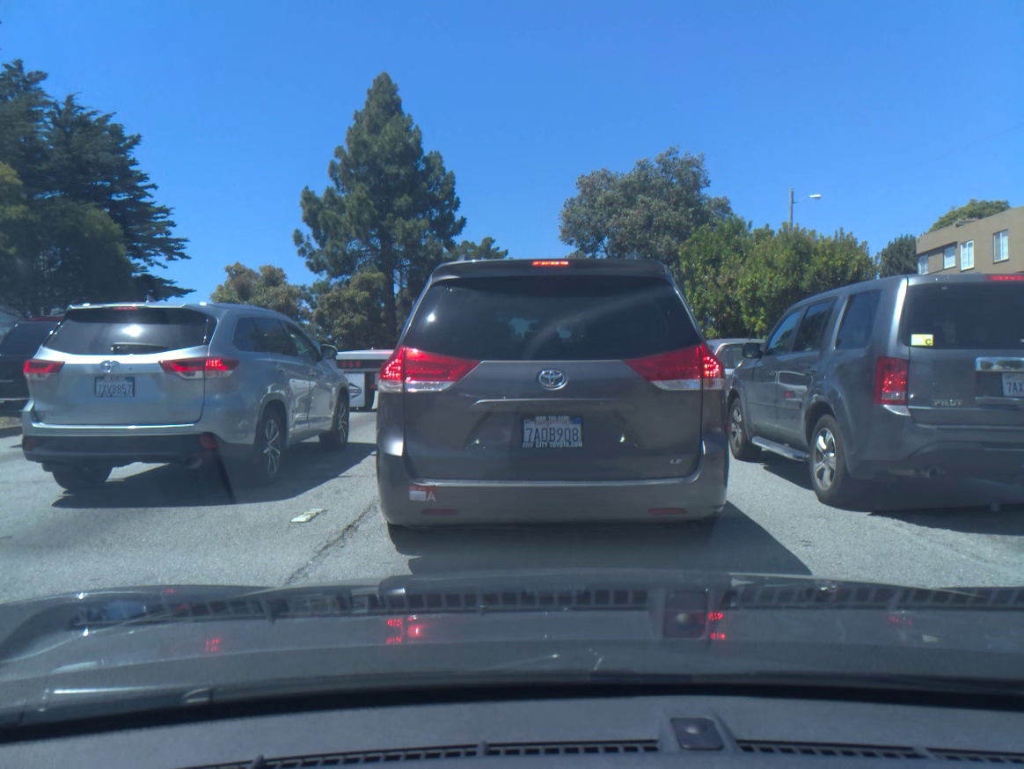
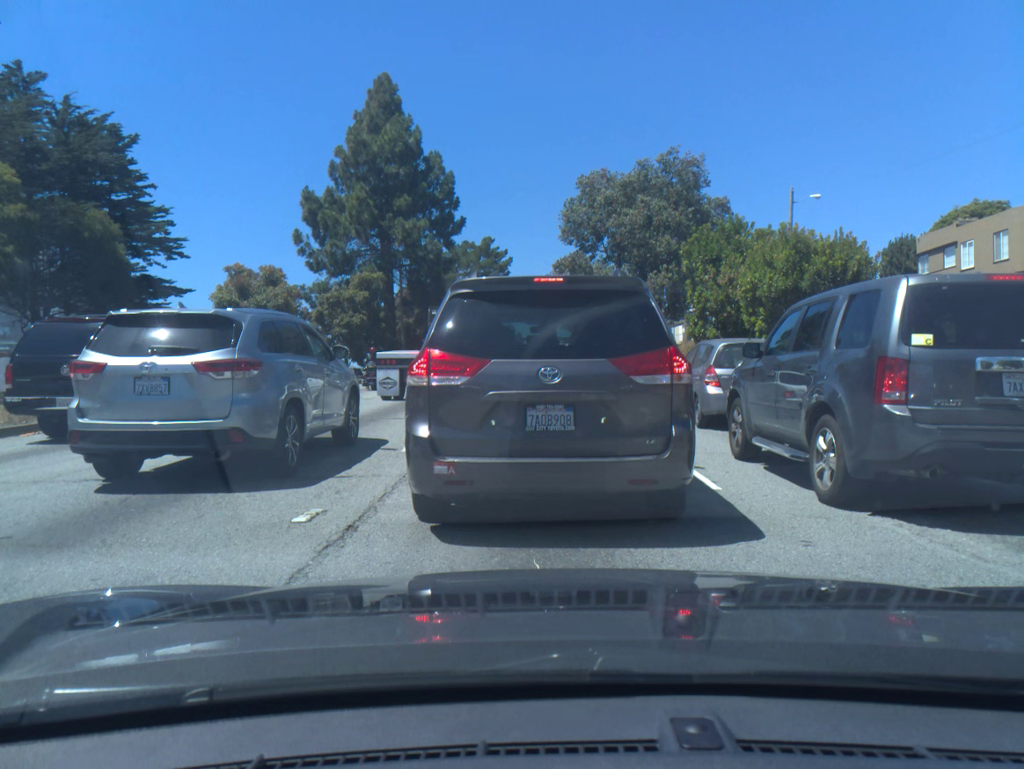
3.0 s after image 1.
(0.0, 0.0) m; 0°
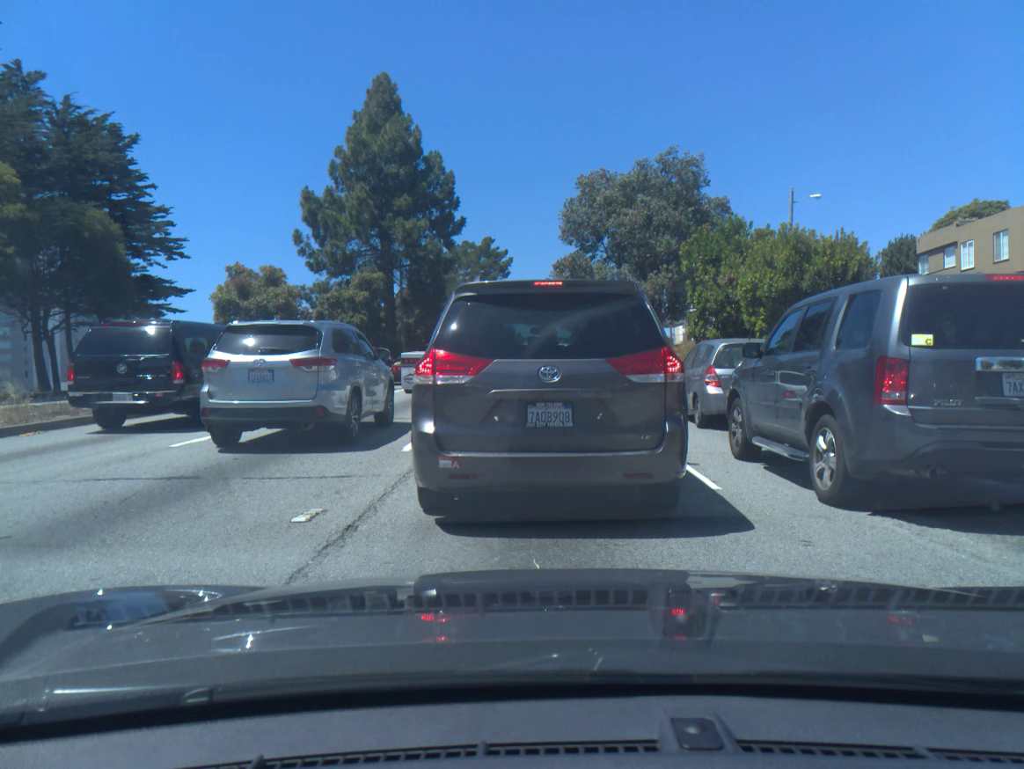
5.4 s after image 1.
(0.0, 0.0) m; 0°
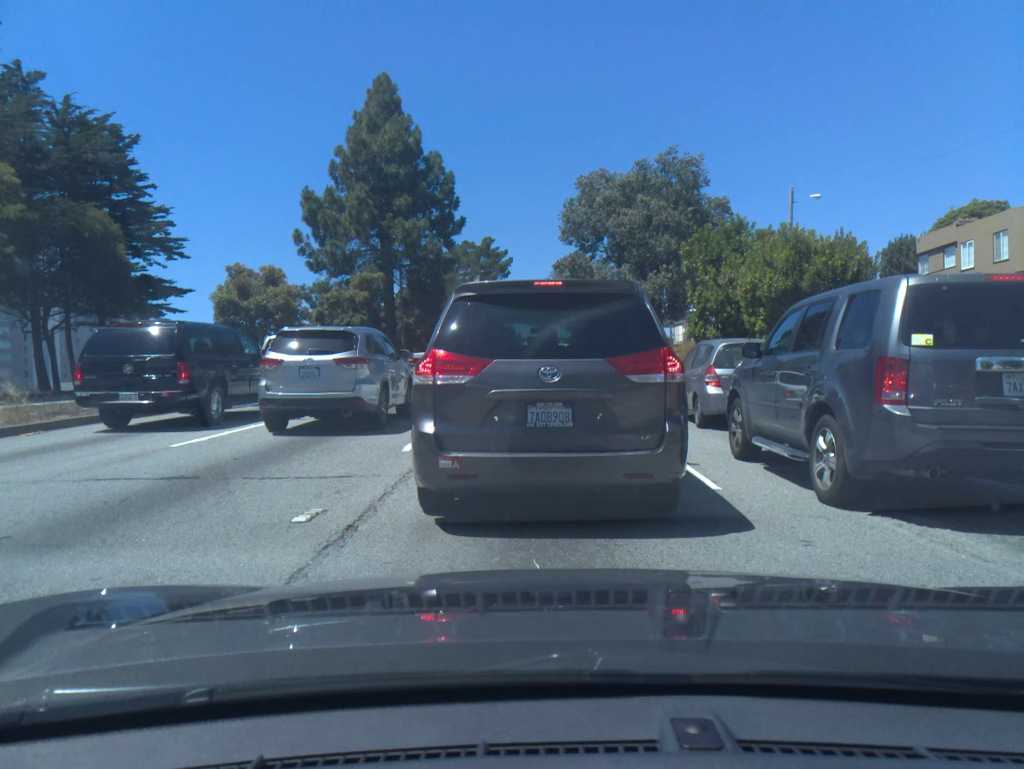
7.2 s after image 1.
(0.0, 0.0) m; 0°
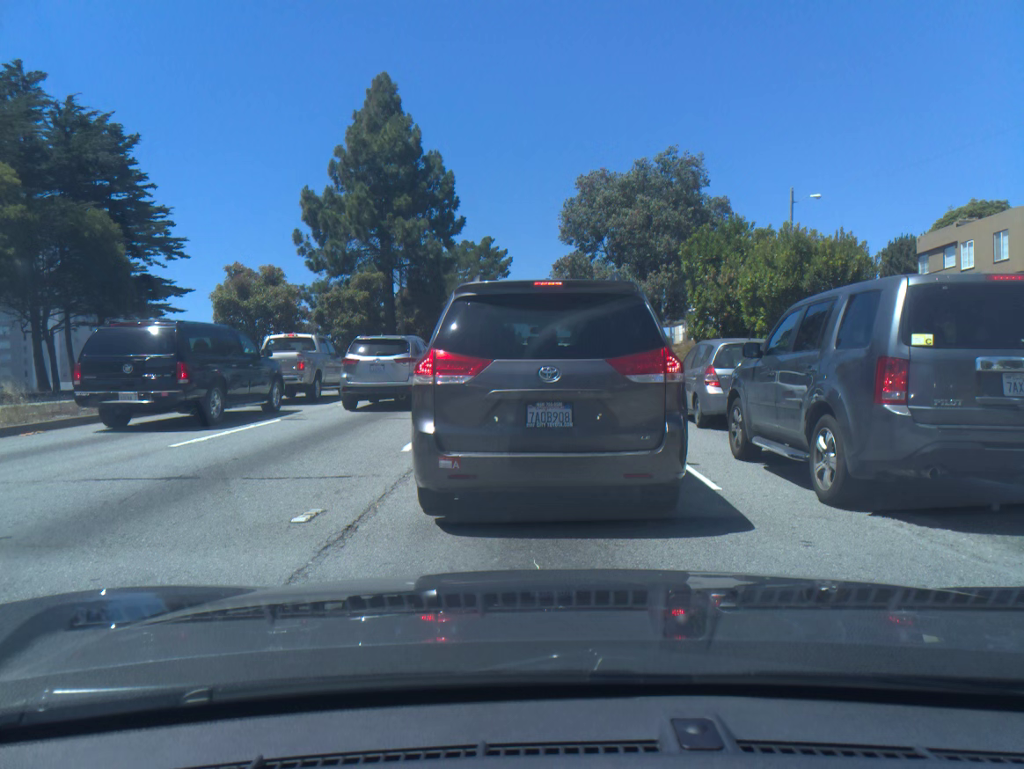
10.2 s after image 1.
(-0.1, 0.0) m; 0°
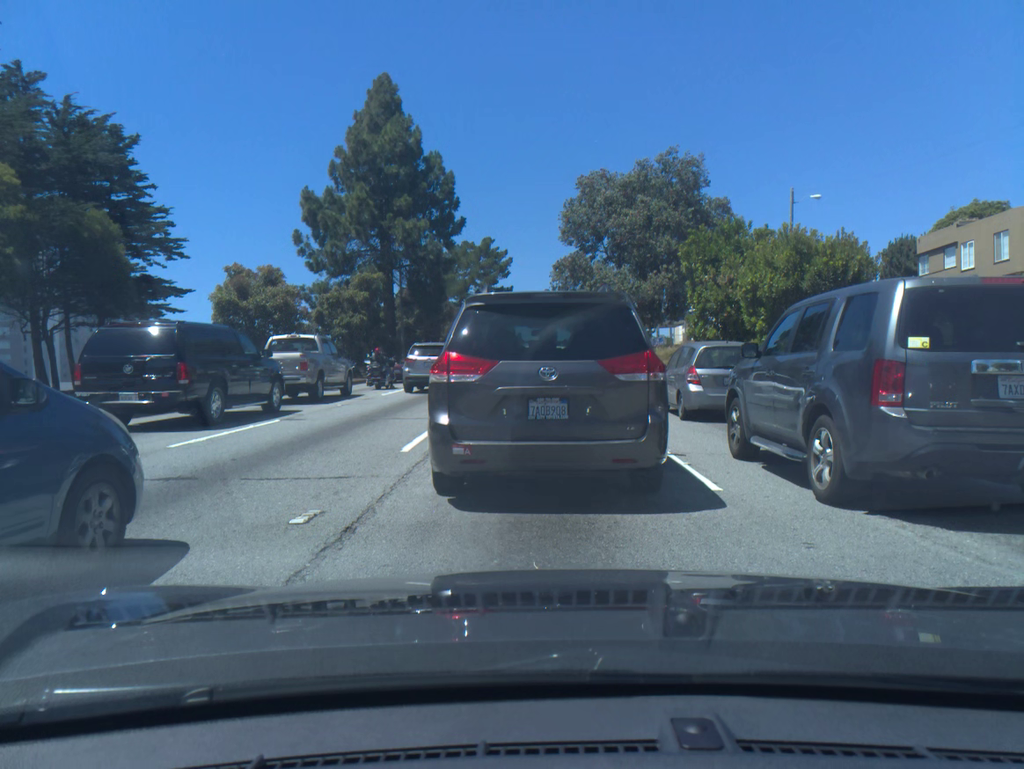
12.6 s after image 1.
(0.0, 0.0) m; 0°
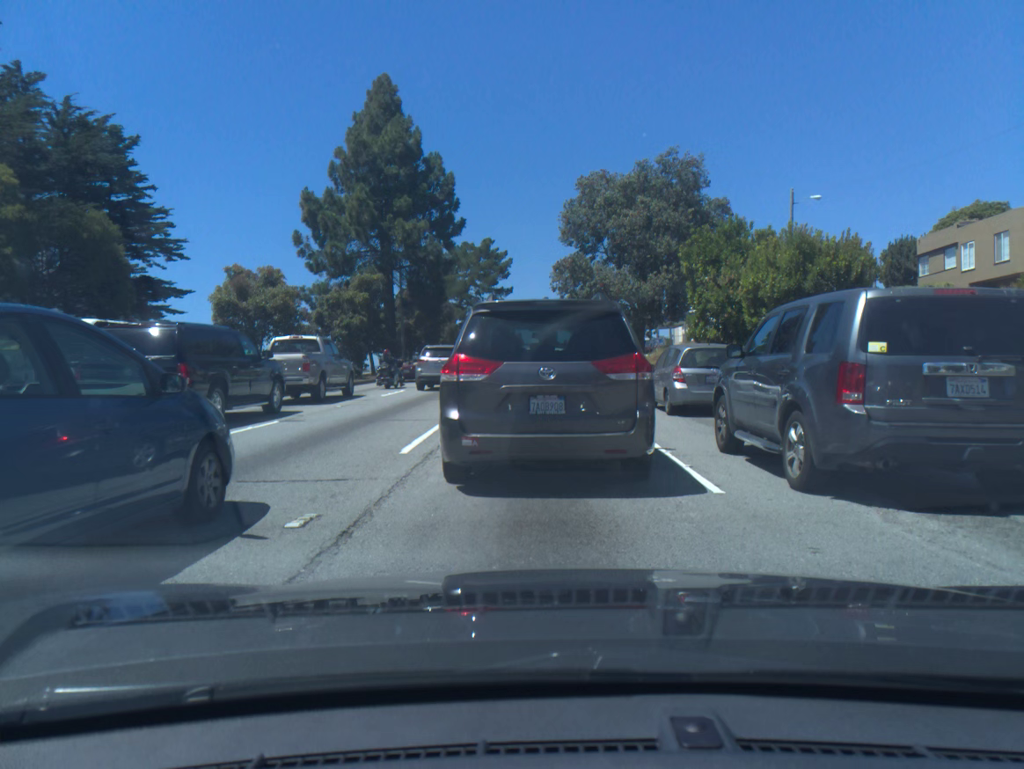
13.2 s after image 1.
(0.0, +0.1) m; 0°
